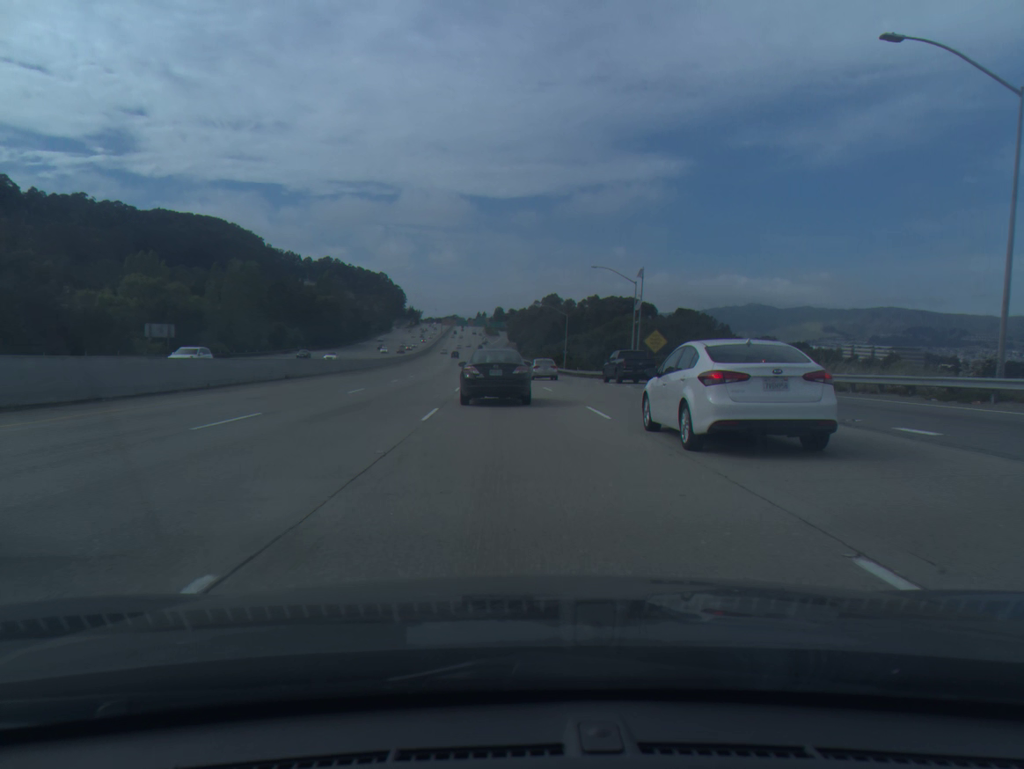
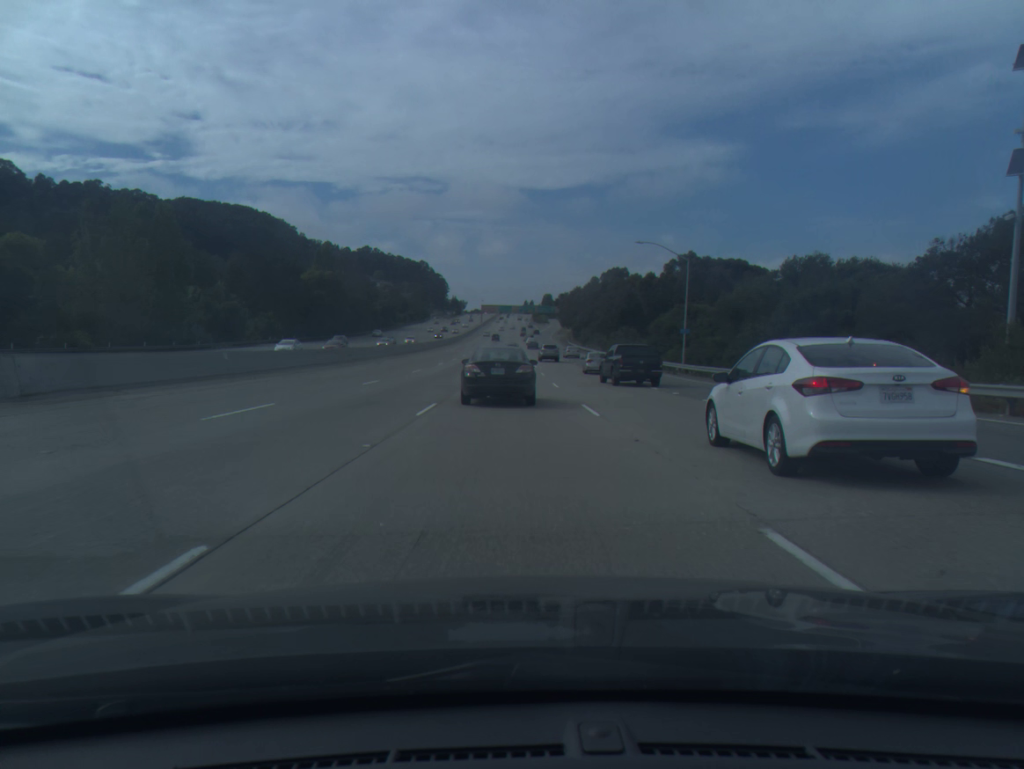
(-2.1, +57.7) m; -3°
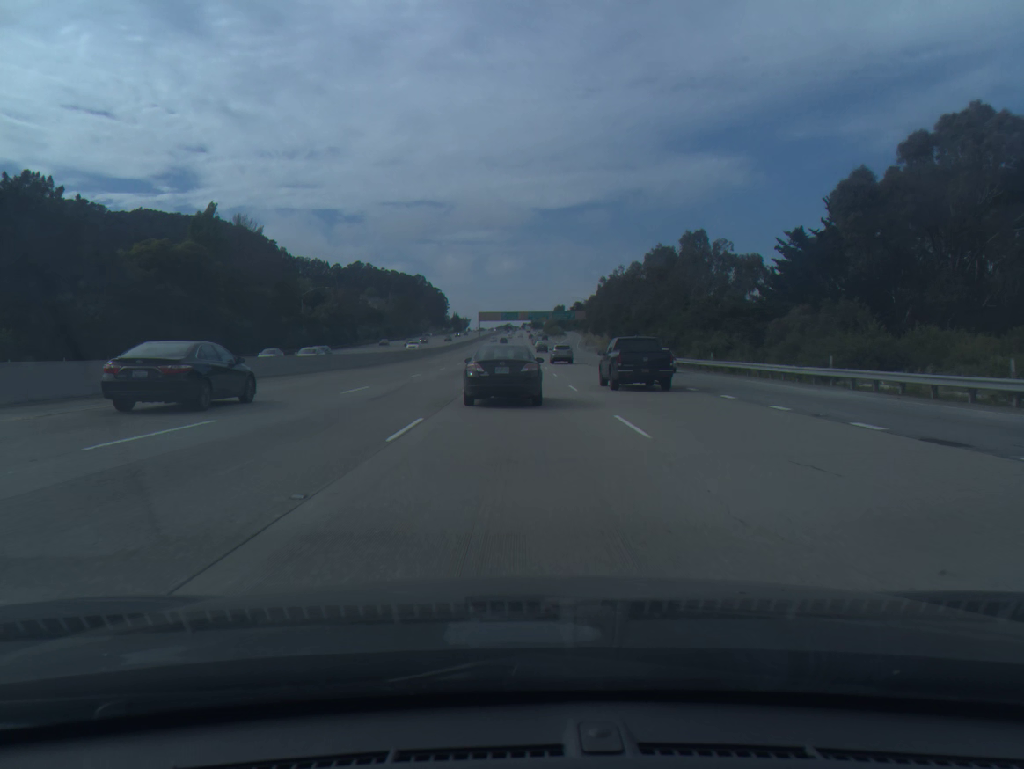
(-0.7, +77.6) m; -1°
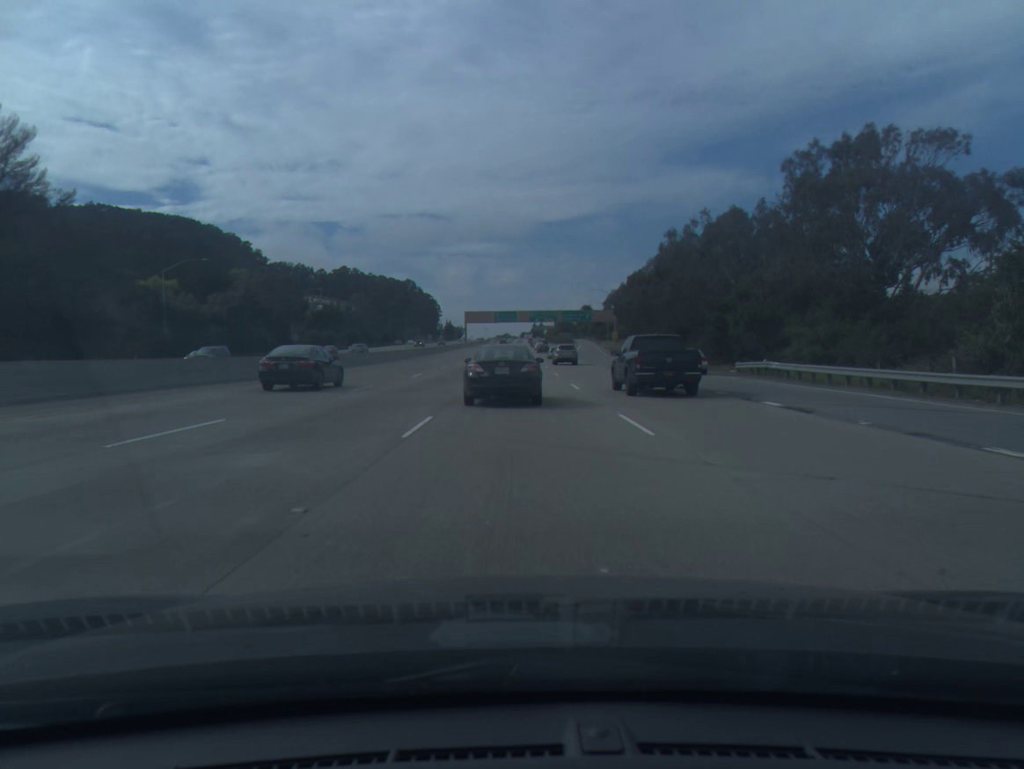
(0.0, +58.1) m; 0°
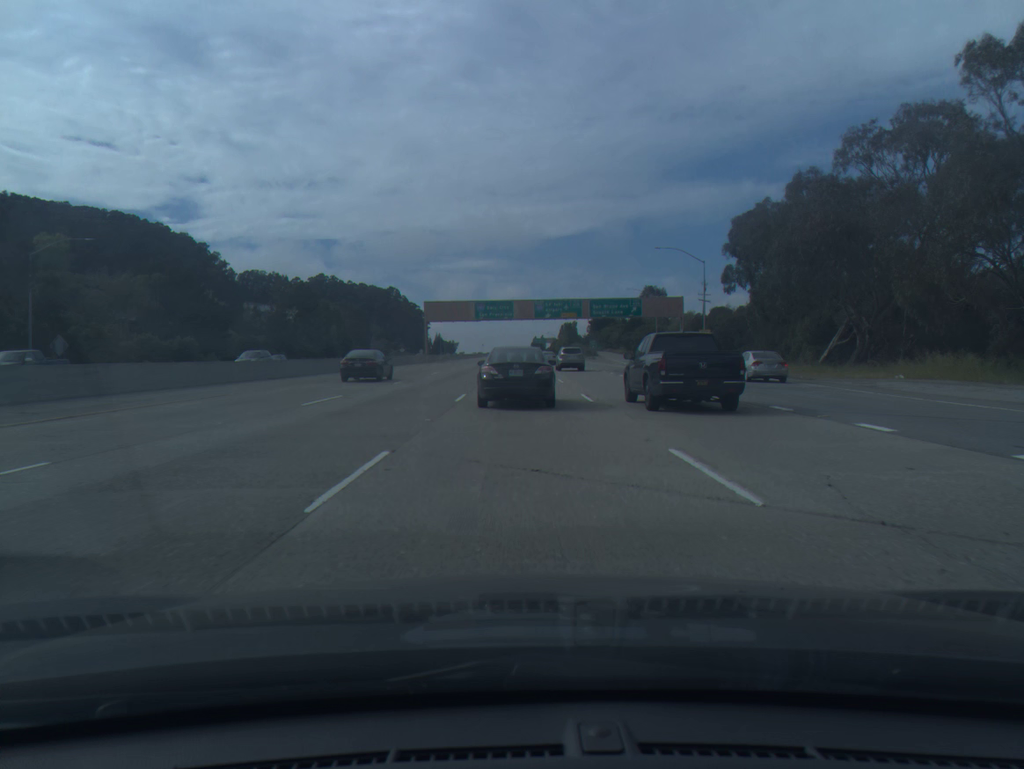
(+0.2, +78.2) m; 0°
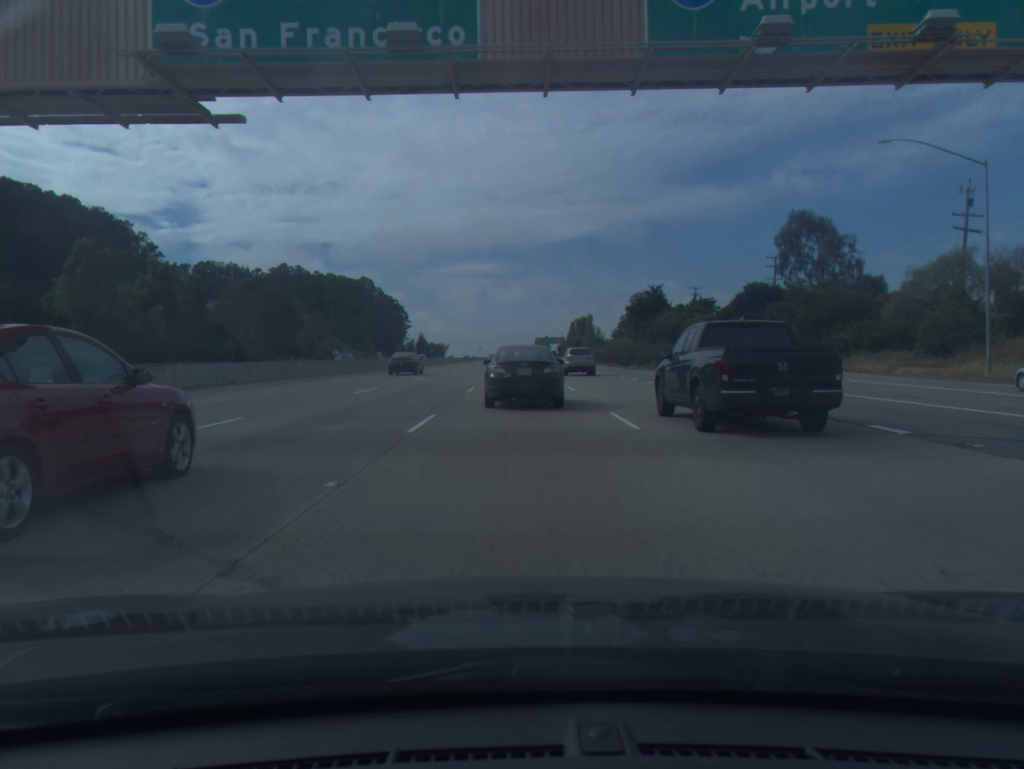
(-0.1, +96.1) m; 0°
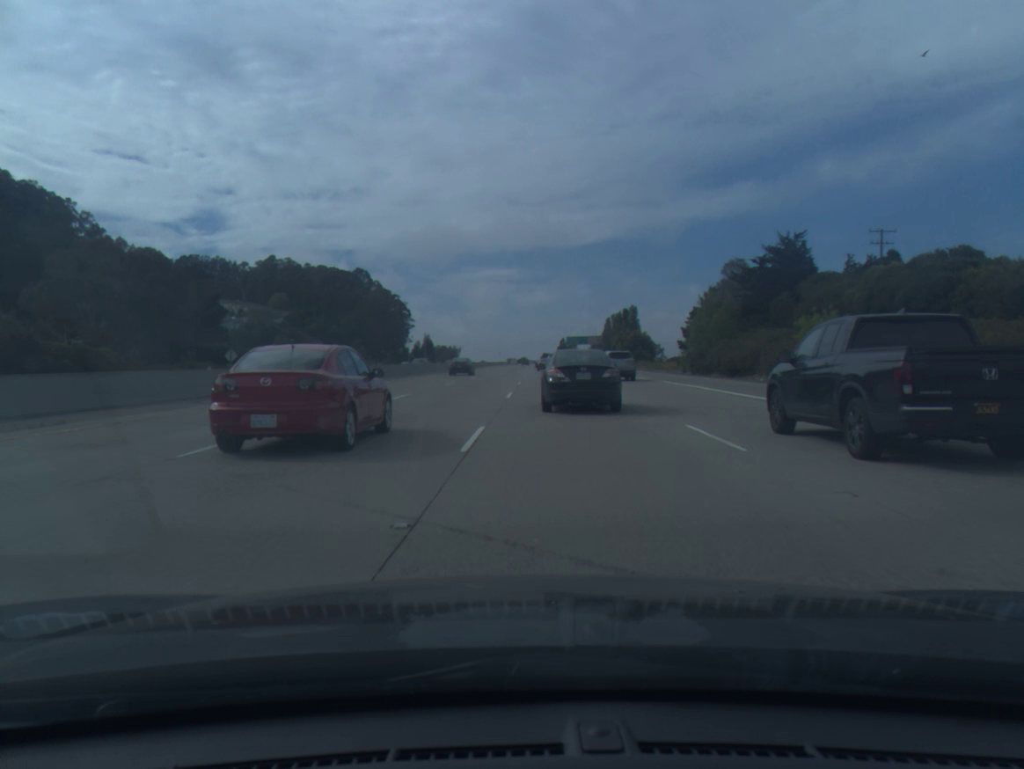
(-0.7, +74.6) m; -1°
